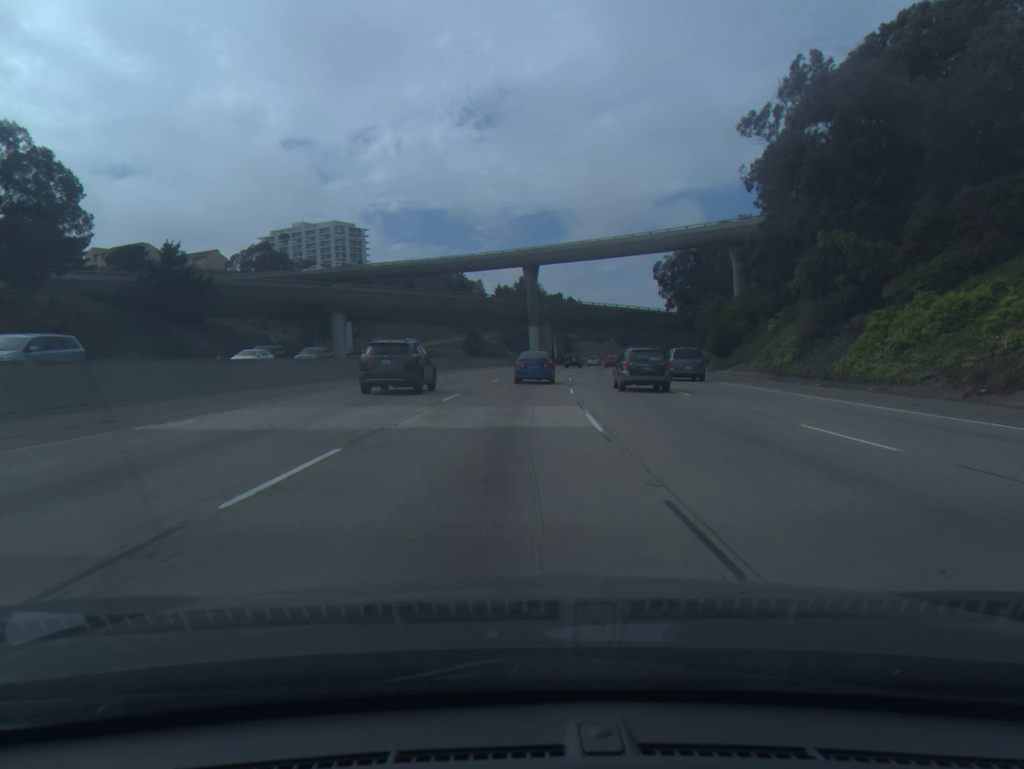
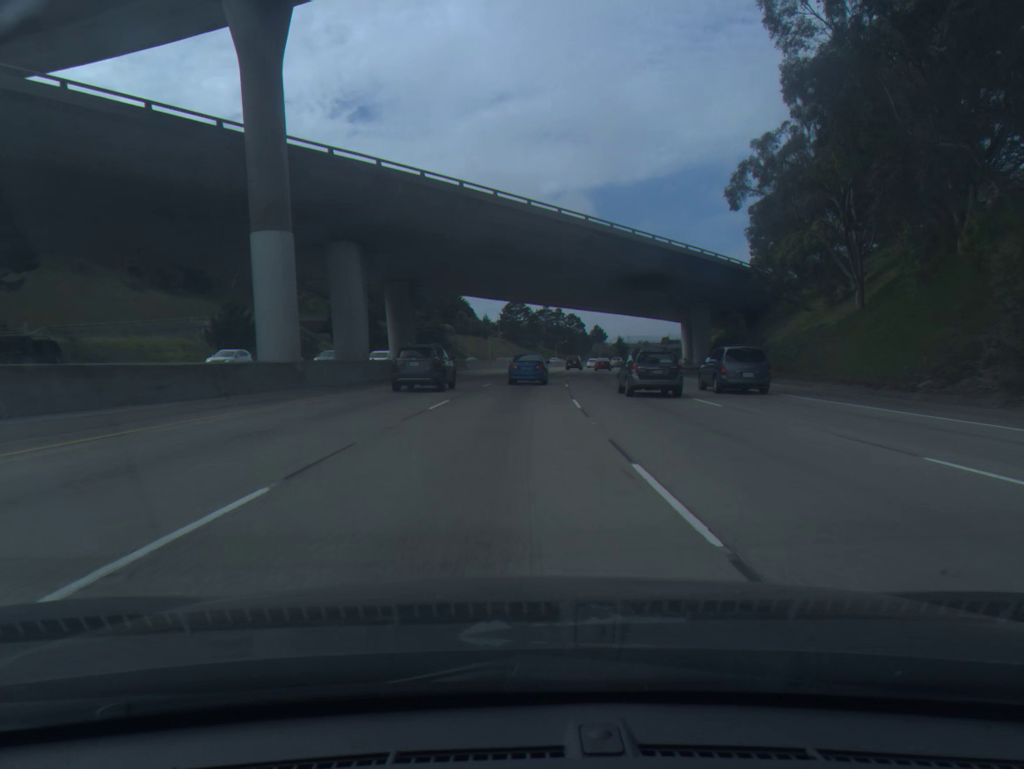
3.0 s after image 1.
(+6.8, +90.0) m; +9°
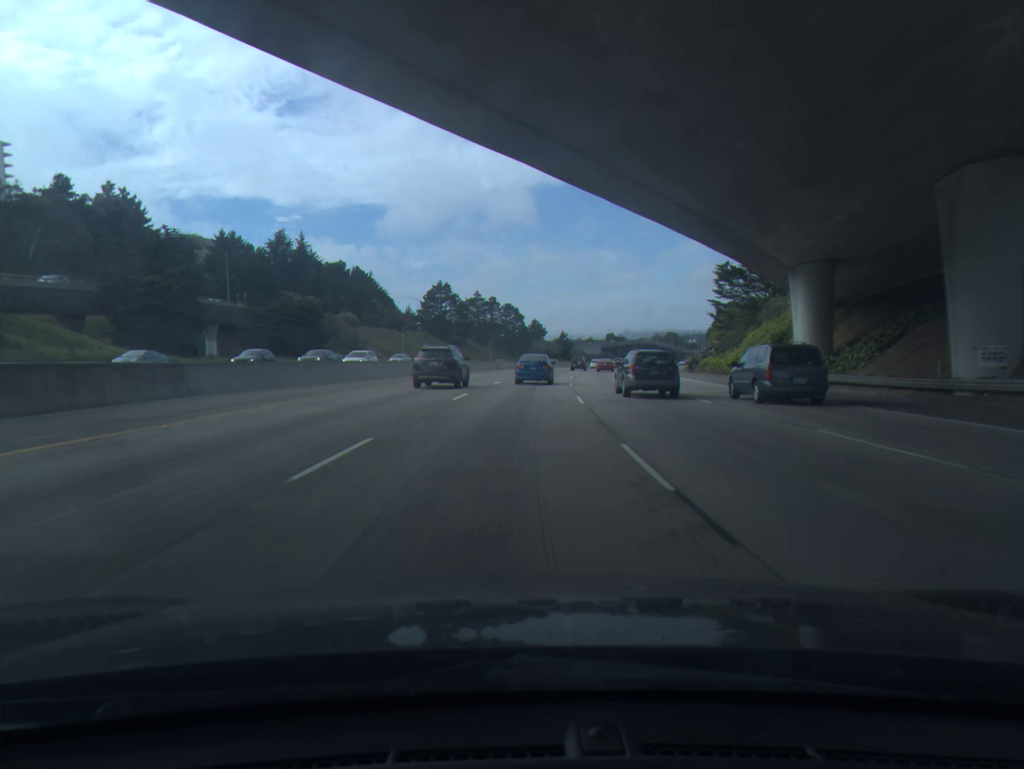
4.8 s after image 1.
(+2.1, +54.2) m; +5°
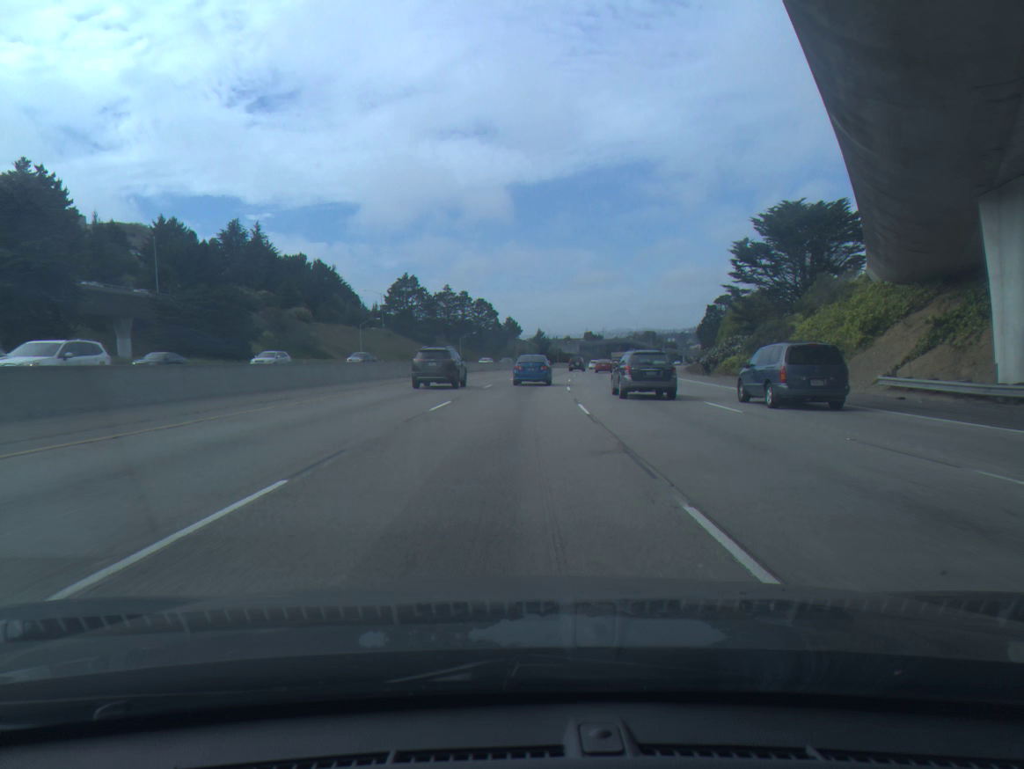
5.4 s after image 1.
(+0.3, +18.2) m; +2°
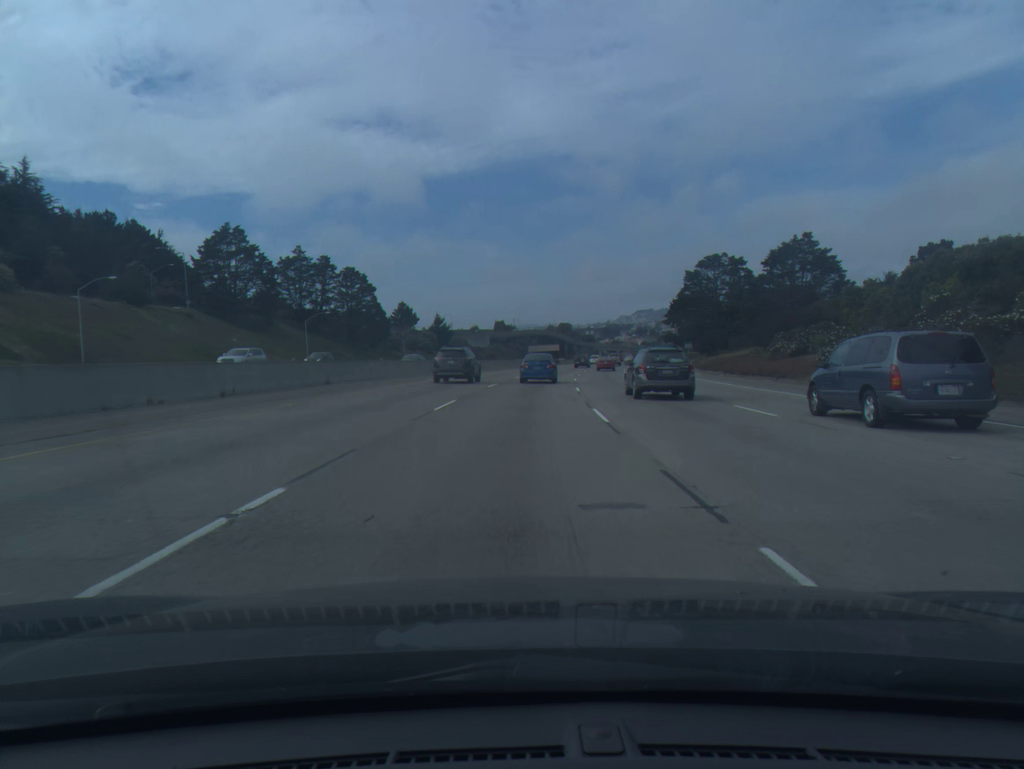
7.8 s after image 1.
(+4.2, +73.0) m; +7°
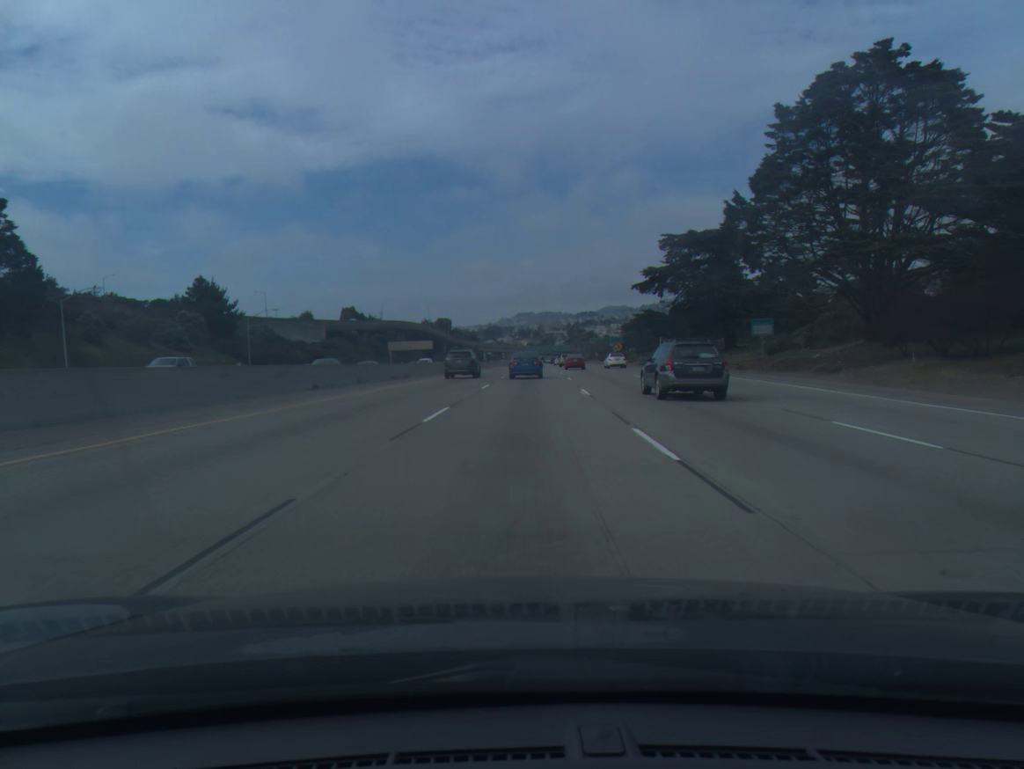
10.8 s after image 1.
(+6.8, +91.0) m; +9°
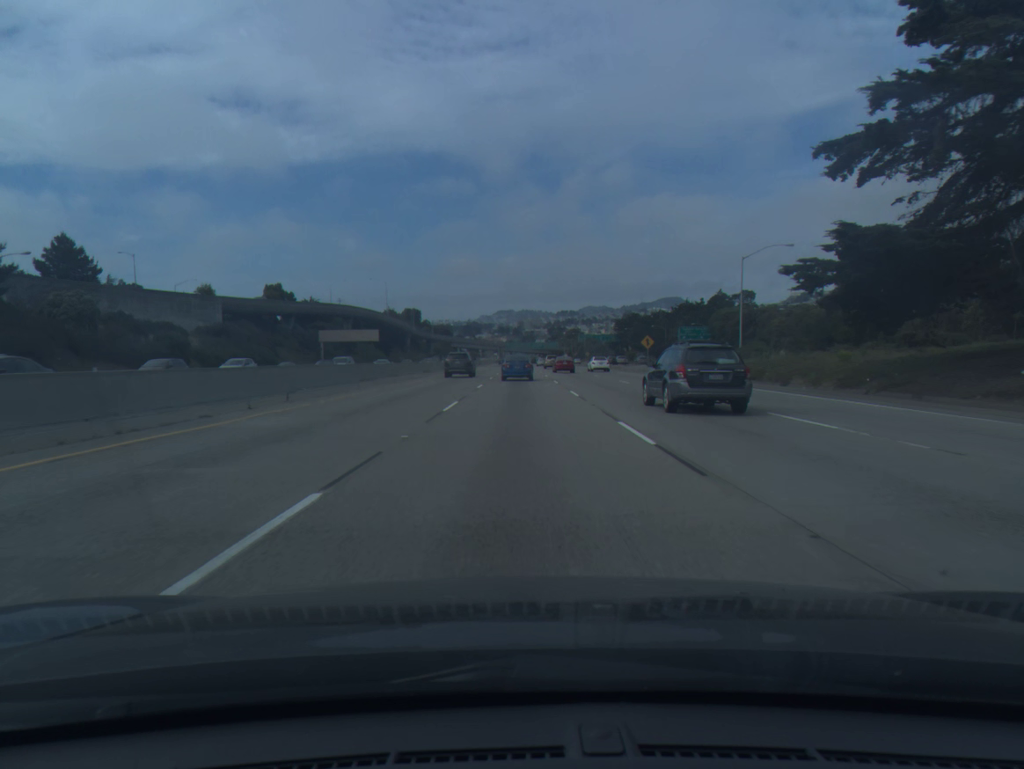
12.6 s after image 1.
(+1.2, +55.1) m; +2°
